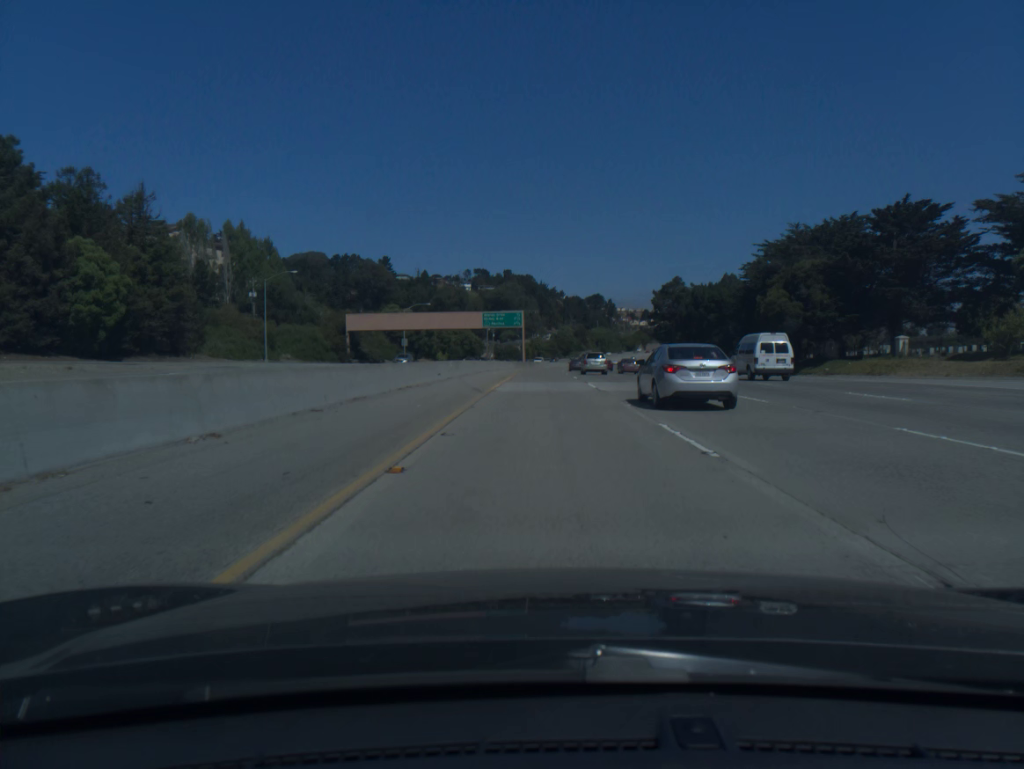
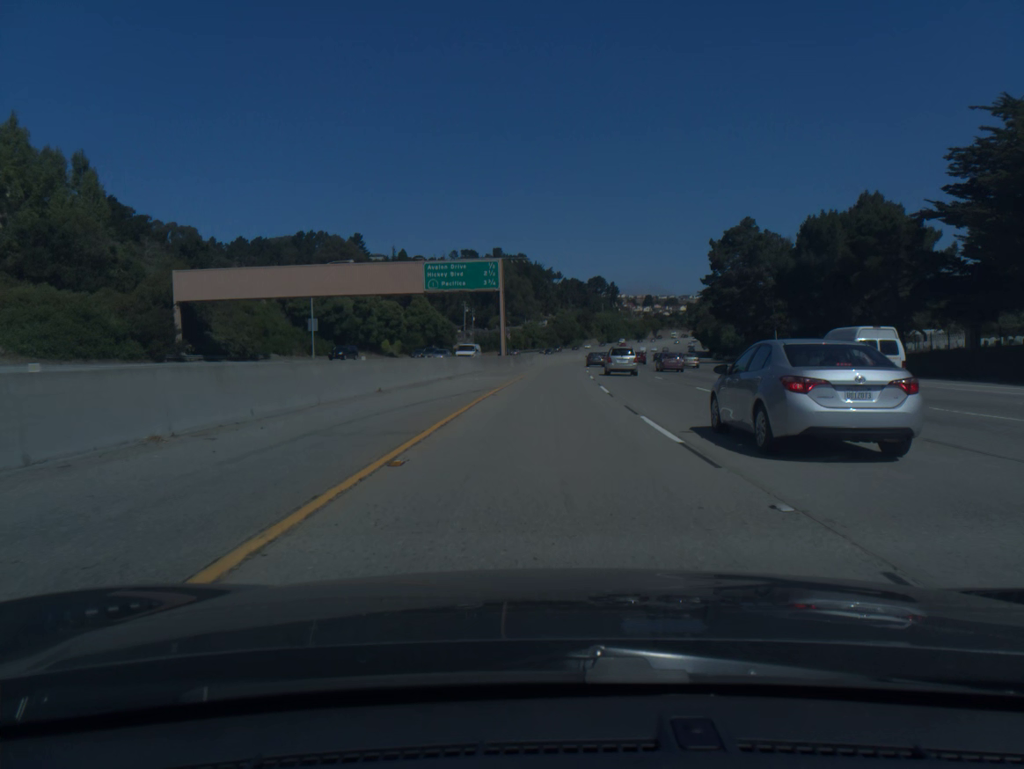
(0.0, +61.6) m; 0°
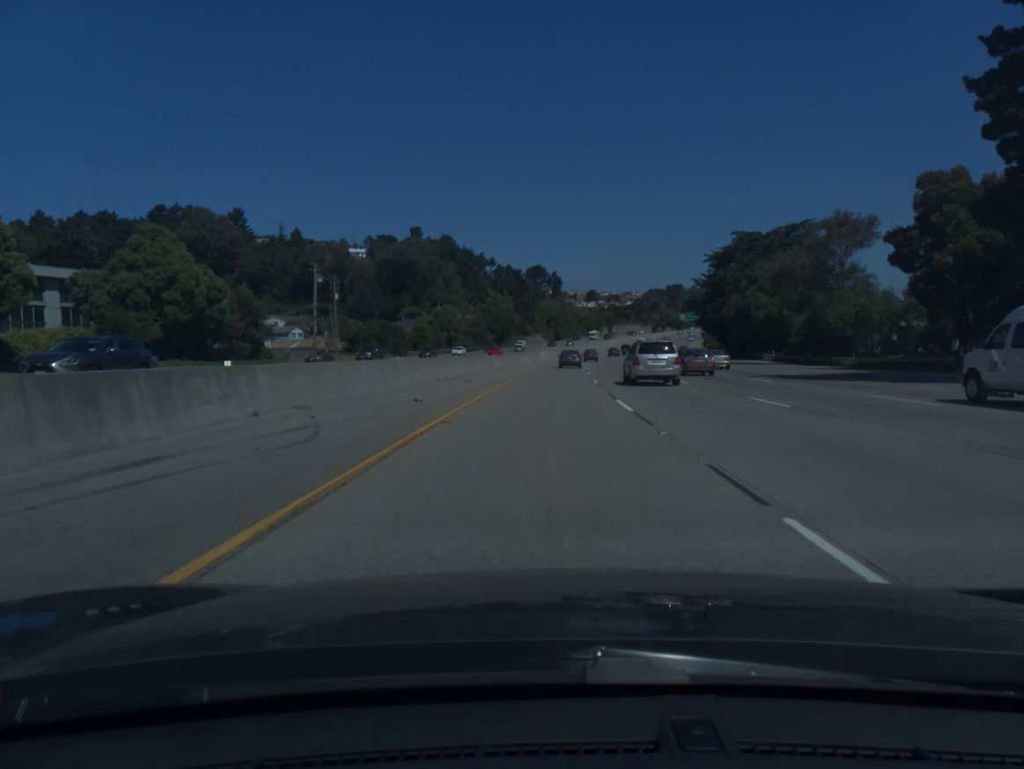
(+3.2, +82.4) m; +5°
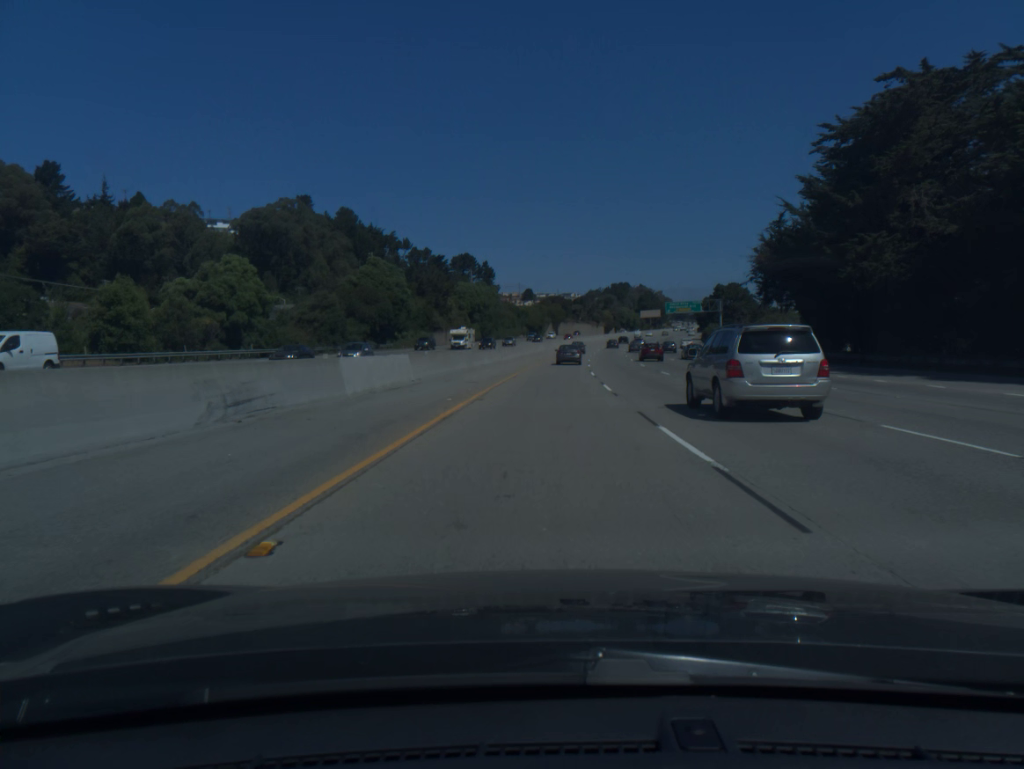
(+3.2, +81.8) m; +5°
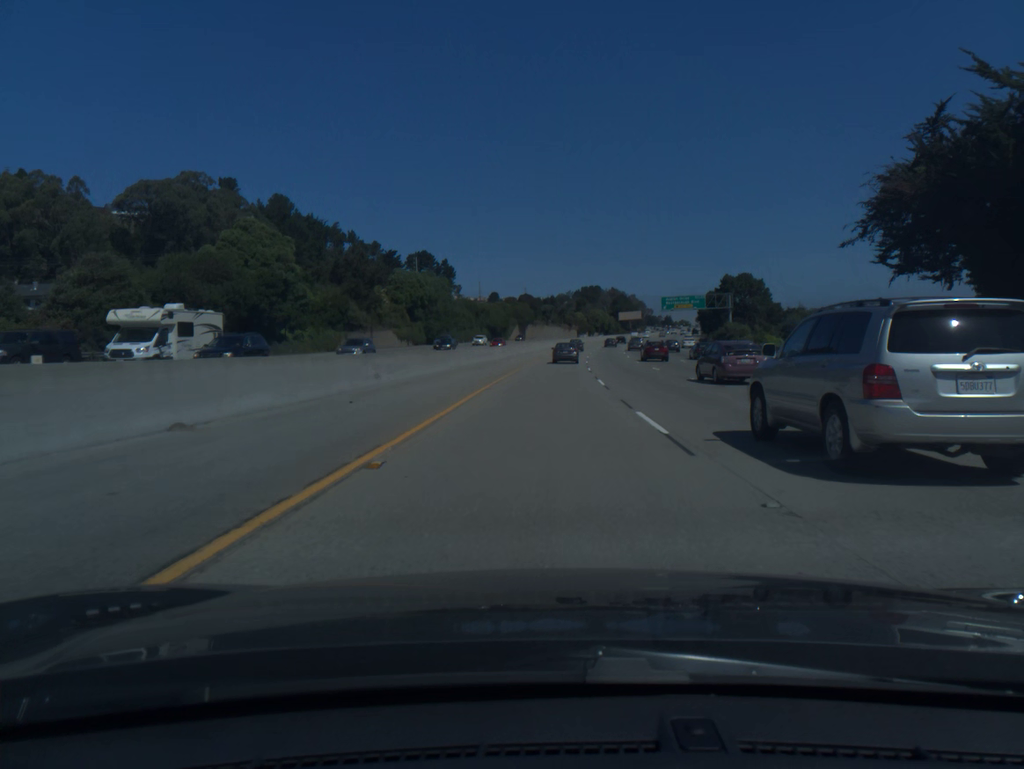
(+0.8, +40.4) m; +2°
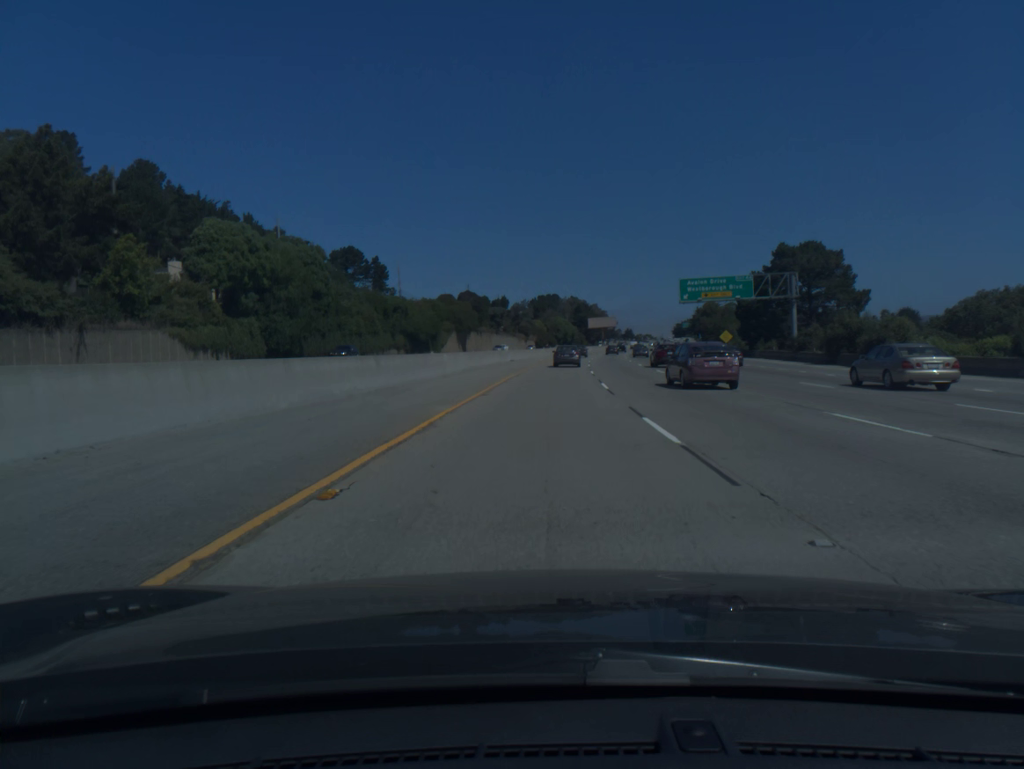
(+1.8, +59.8) m; +3°
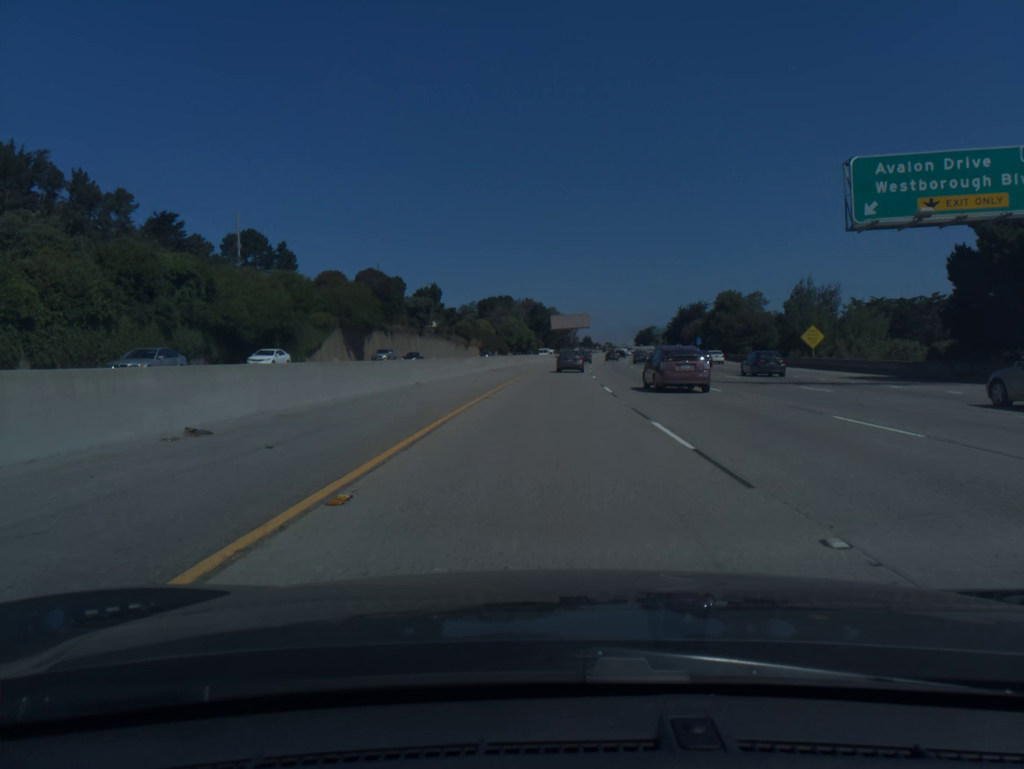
(+1.6, +58.4) m; +3°
